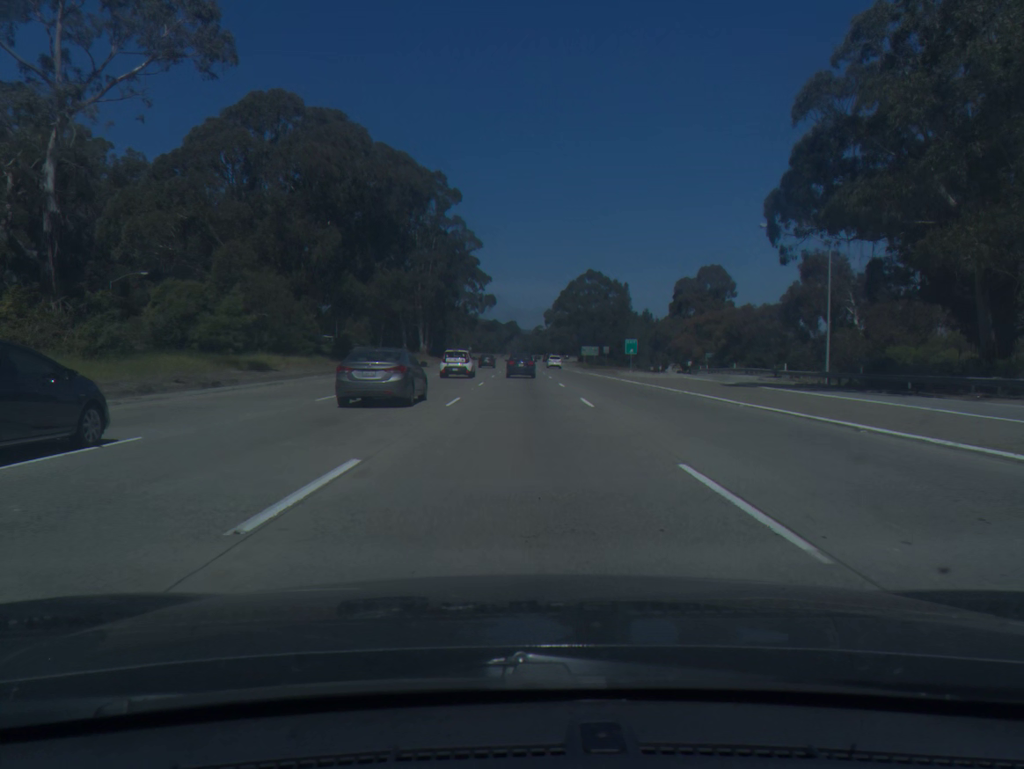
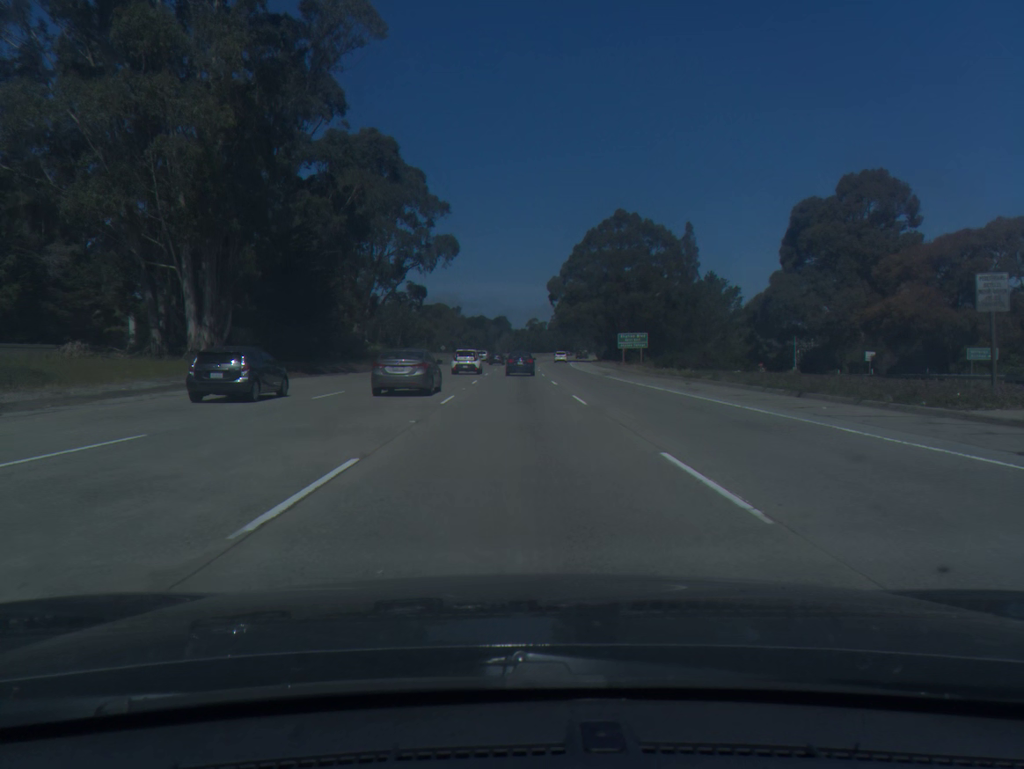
(+0.3, +87.4) m; +1°
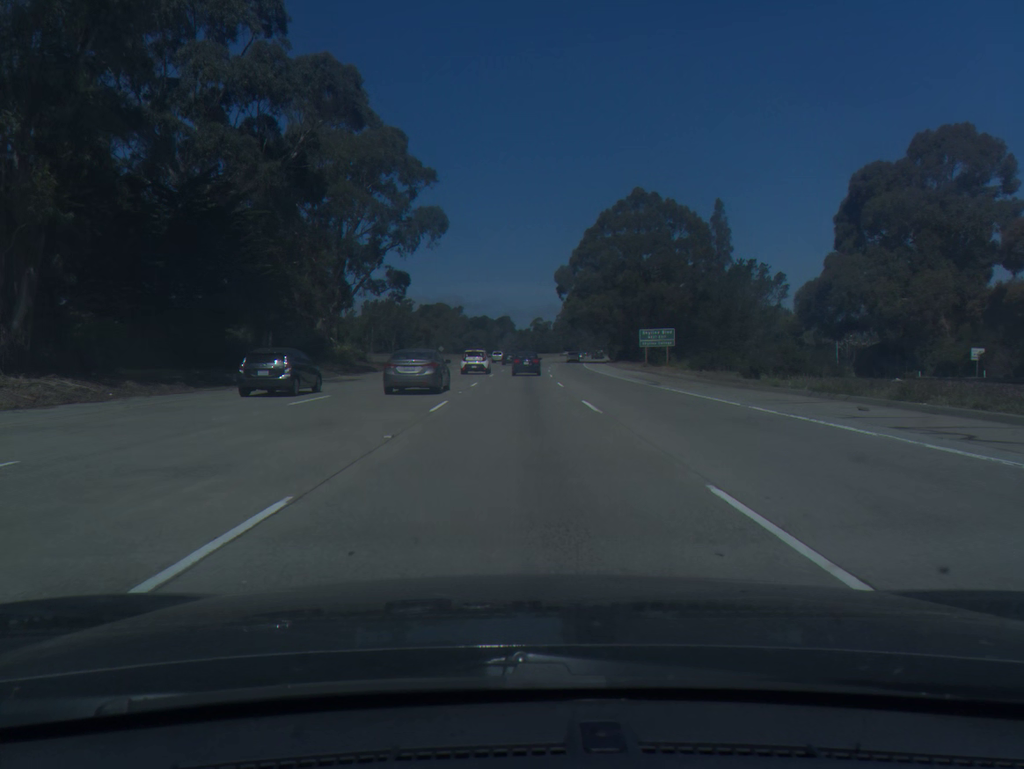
(0.0, +17.4) m; 0°
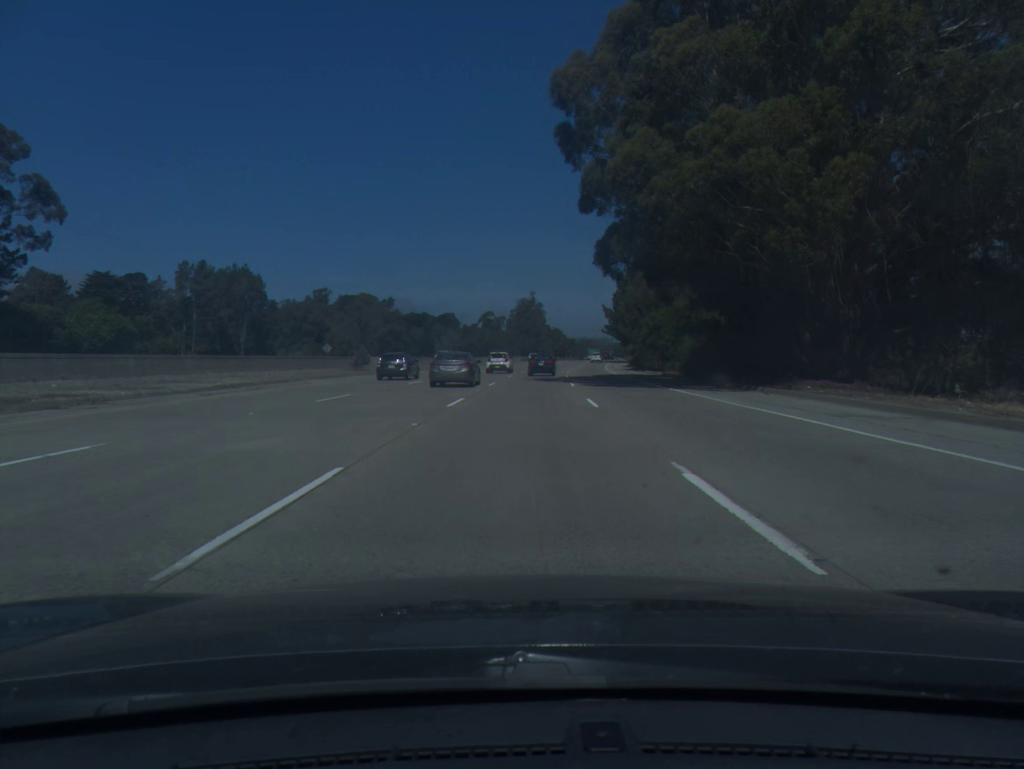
(+1.5, +85.9) m; +3°
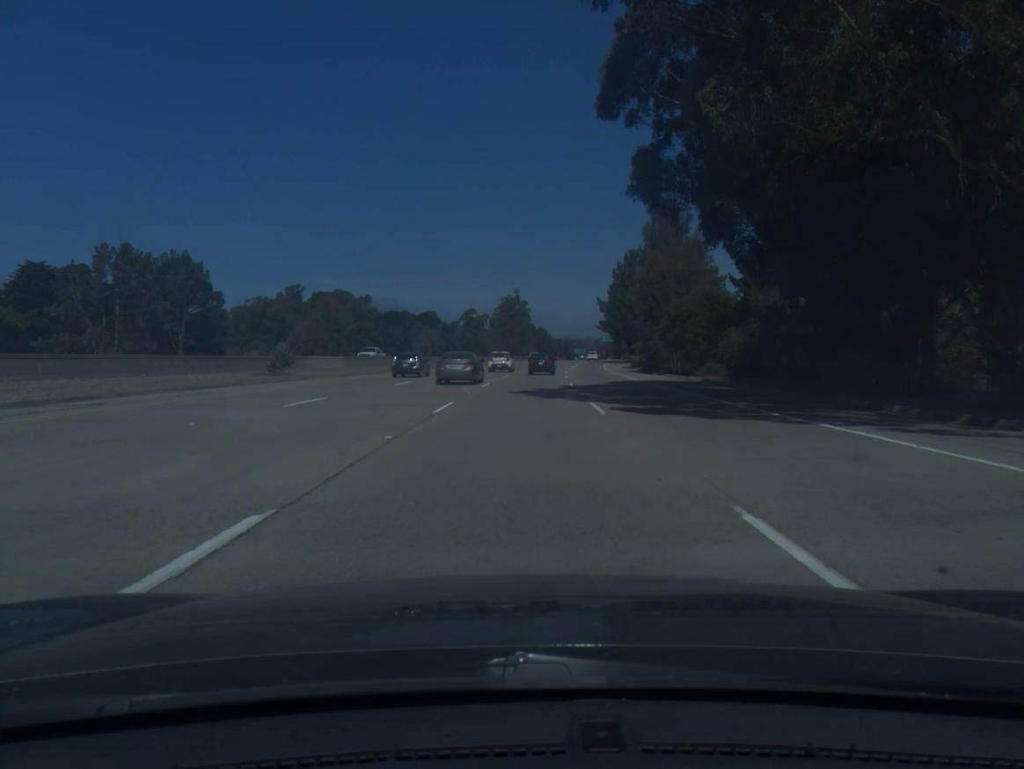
(+0.2, +17.1) m; +1°
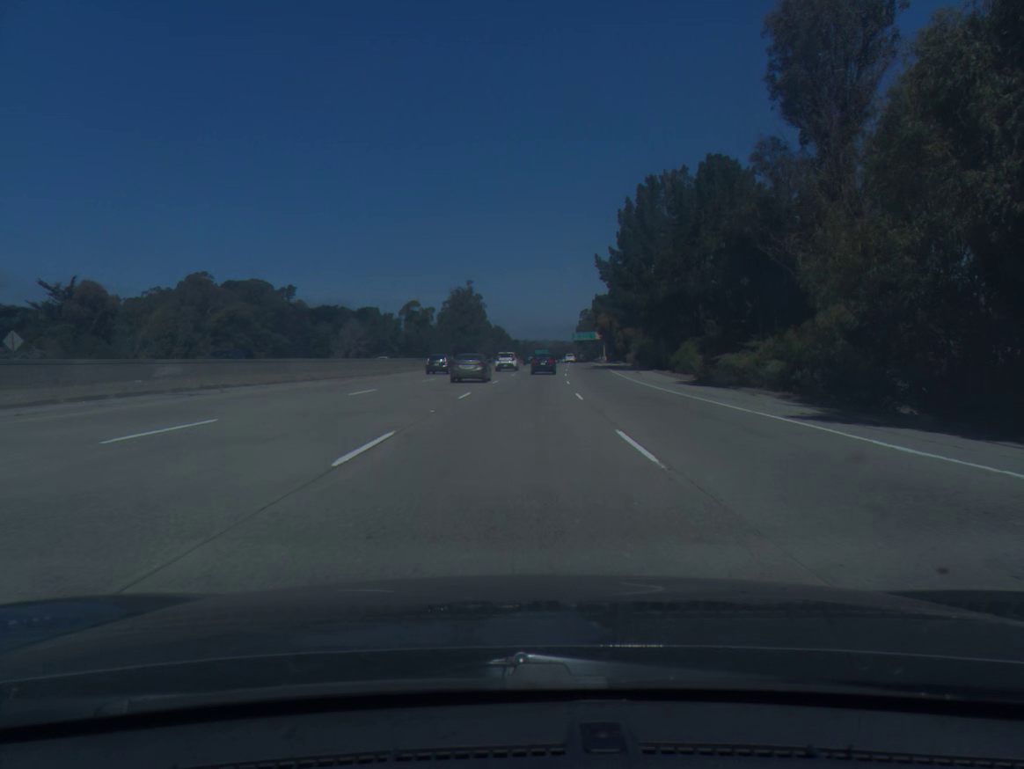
(+1.5, +51.3) m; +3°
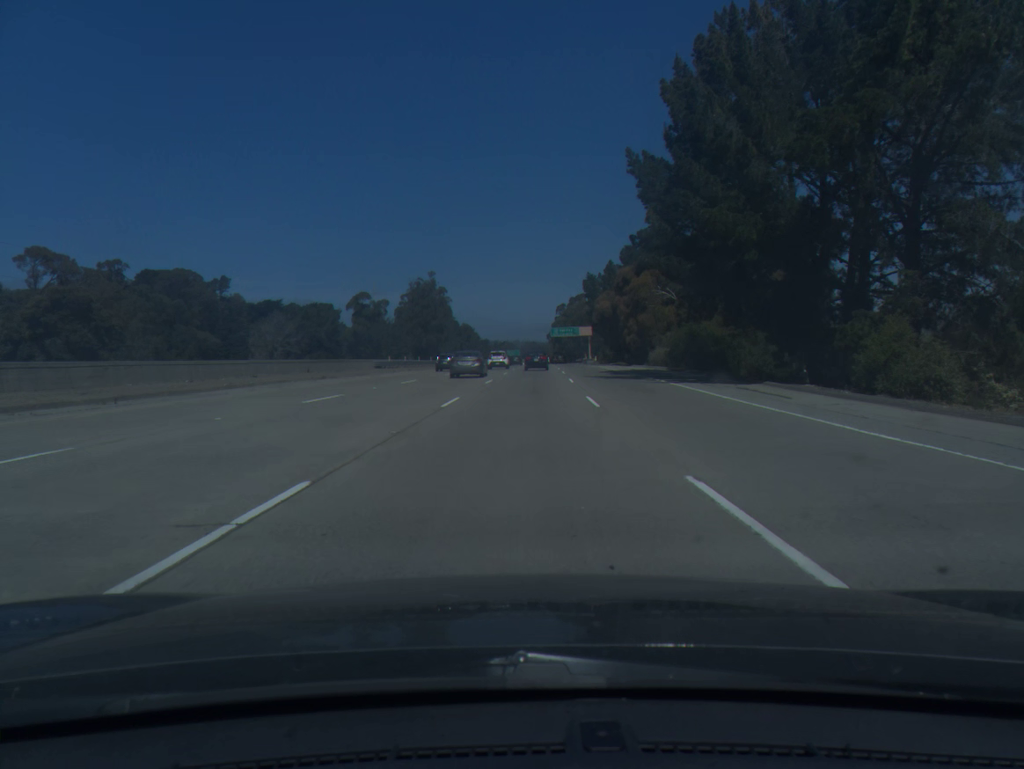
(+0.6, +34.4) m; +2°
